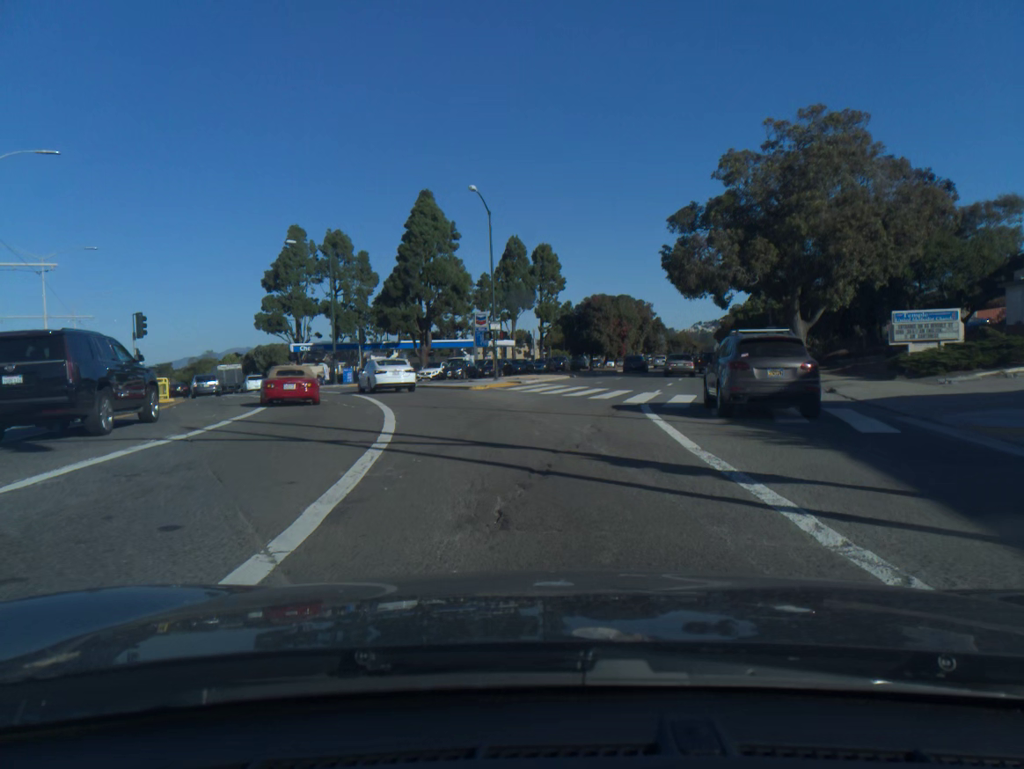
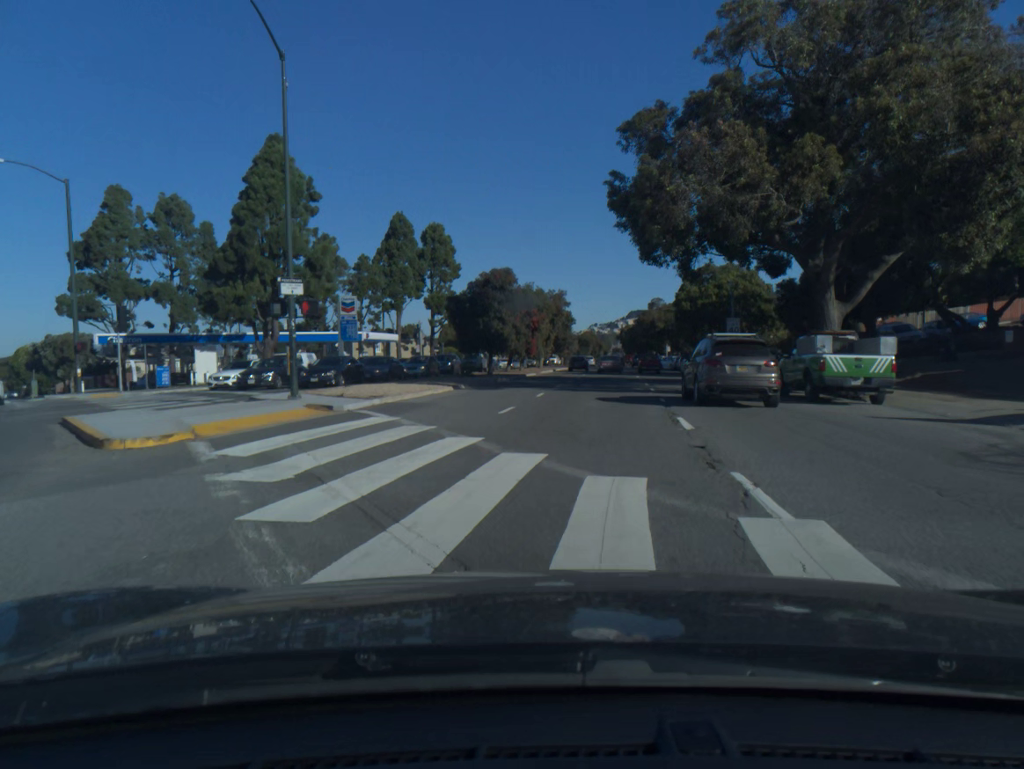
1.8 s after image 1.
(+1.0, +21.7) m; +7°
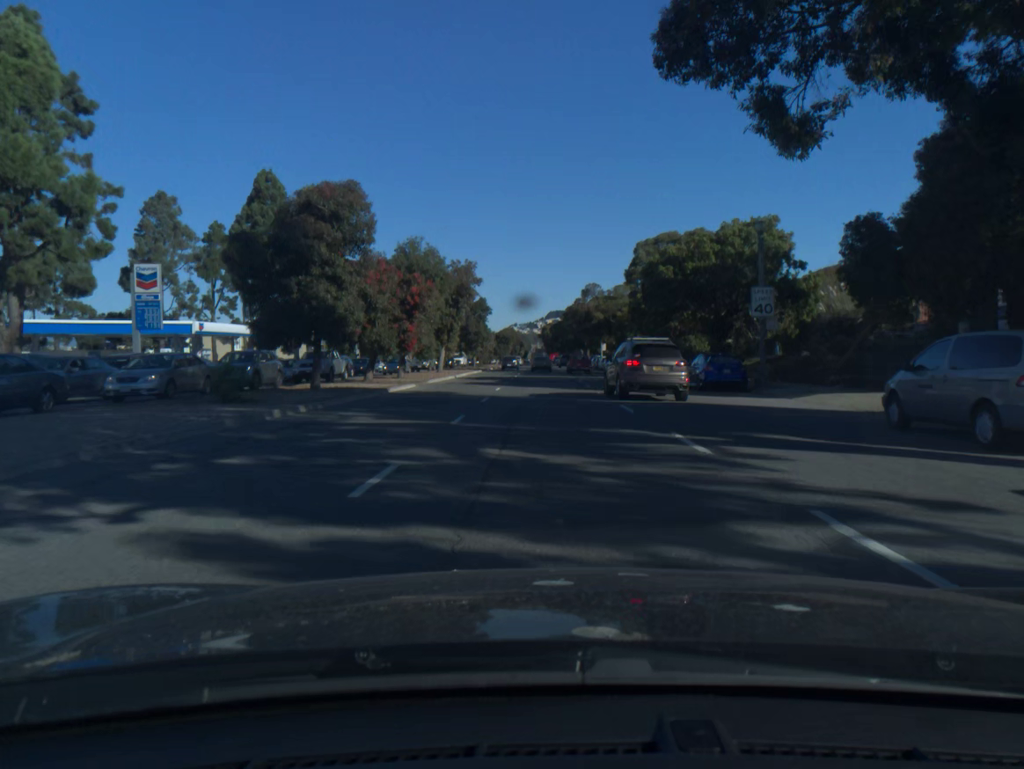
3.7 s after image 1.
(+1.4, +24.5) m; +6°
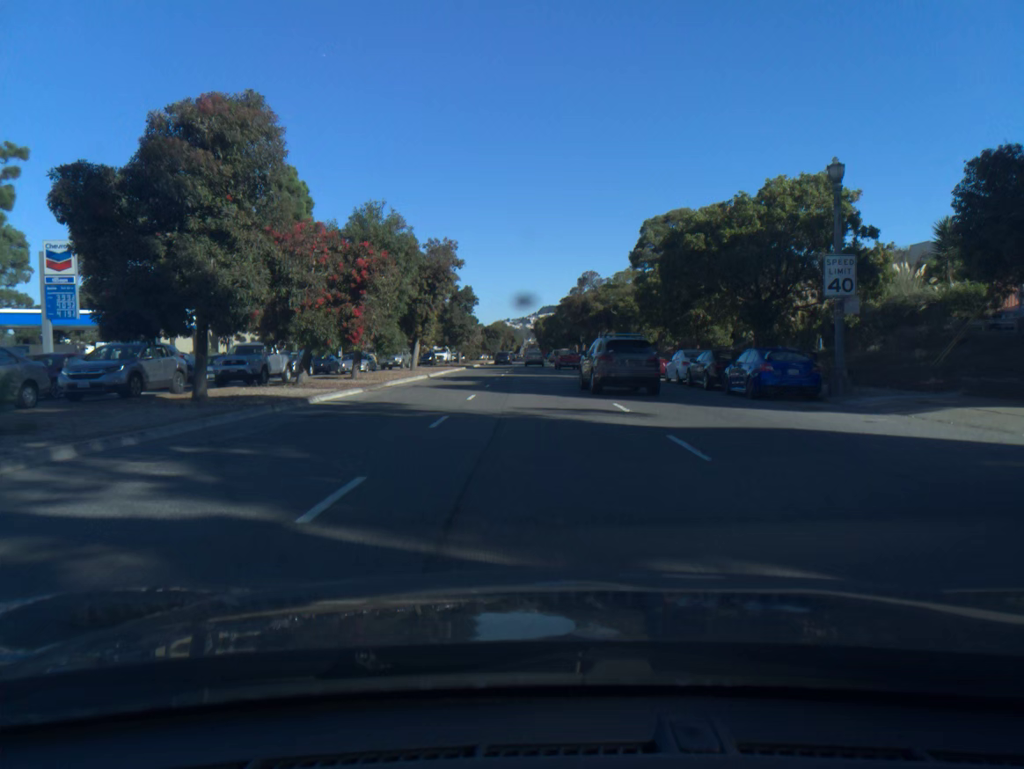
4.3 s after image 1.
(0.0, +8.5) m; 0°
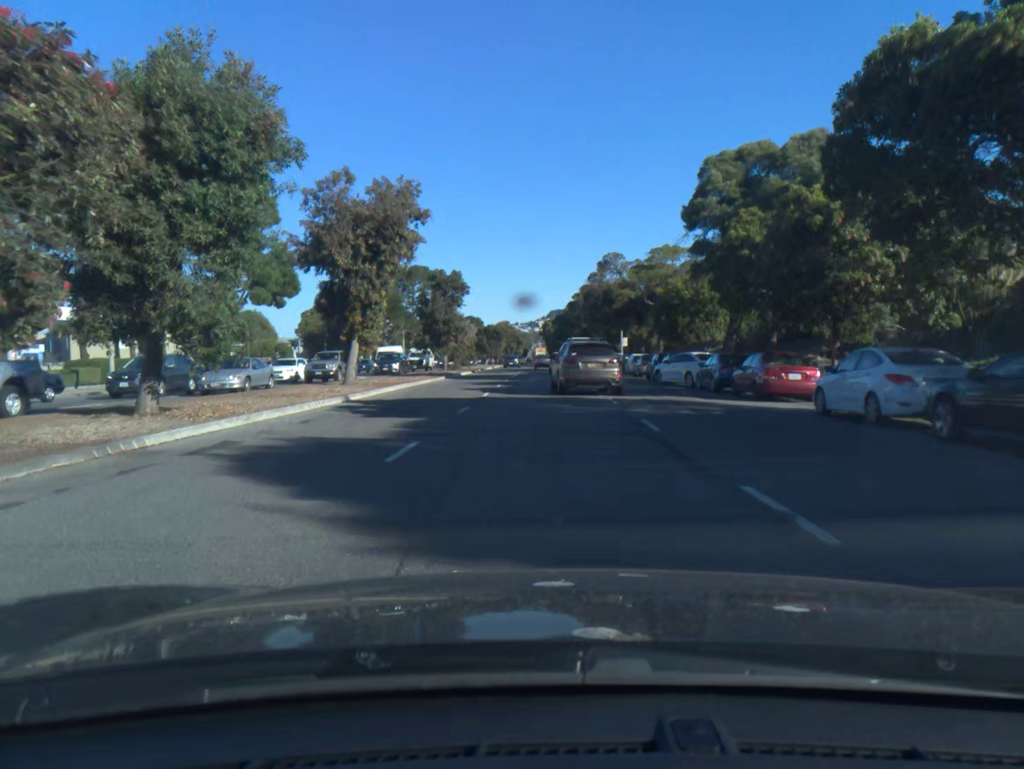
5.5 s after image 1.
(0.0, +18.4) m; -1°
